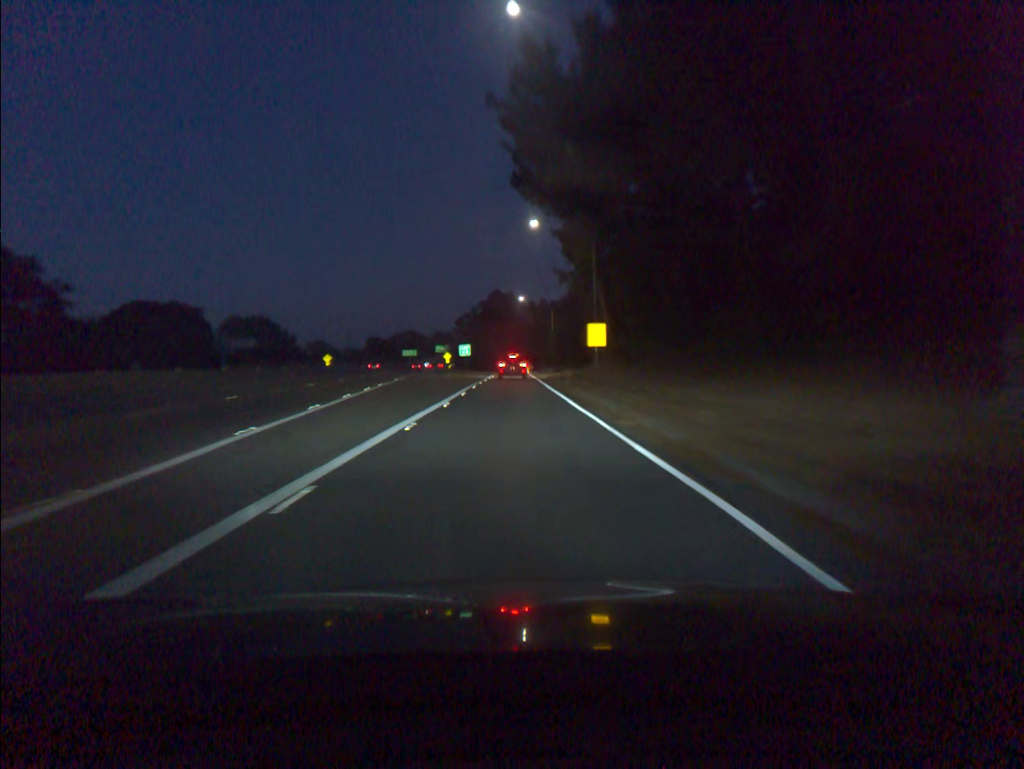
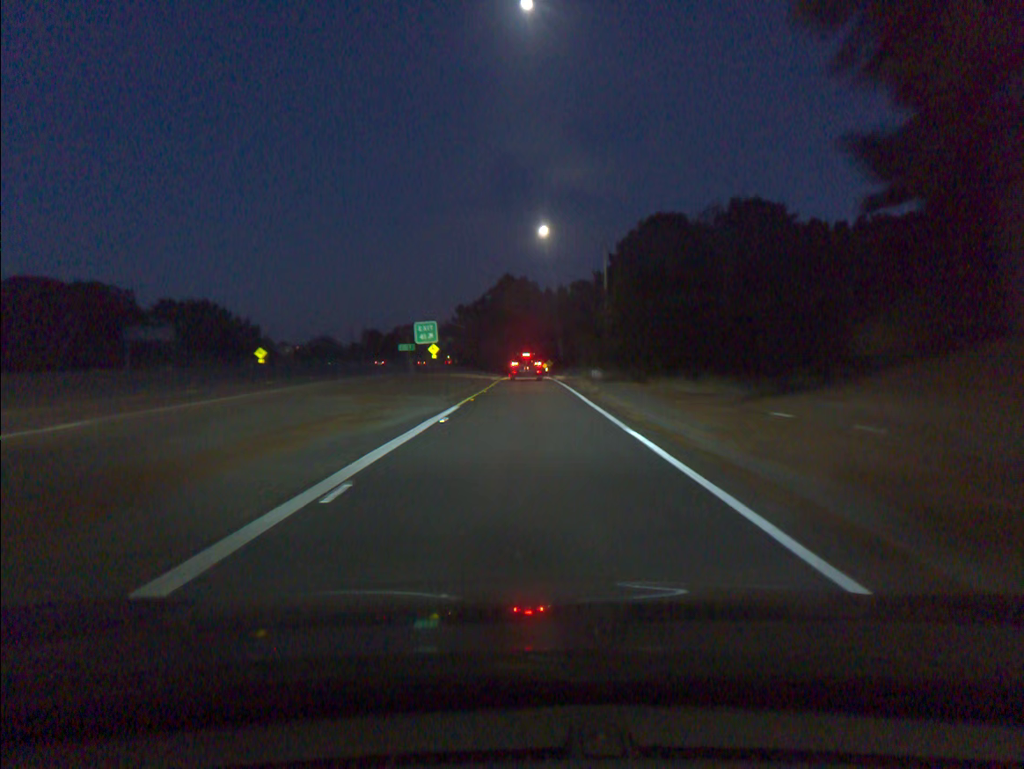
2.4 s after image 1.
(-0.5, +51.4) m; -1°
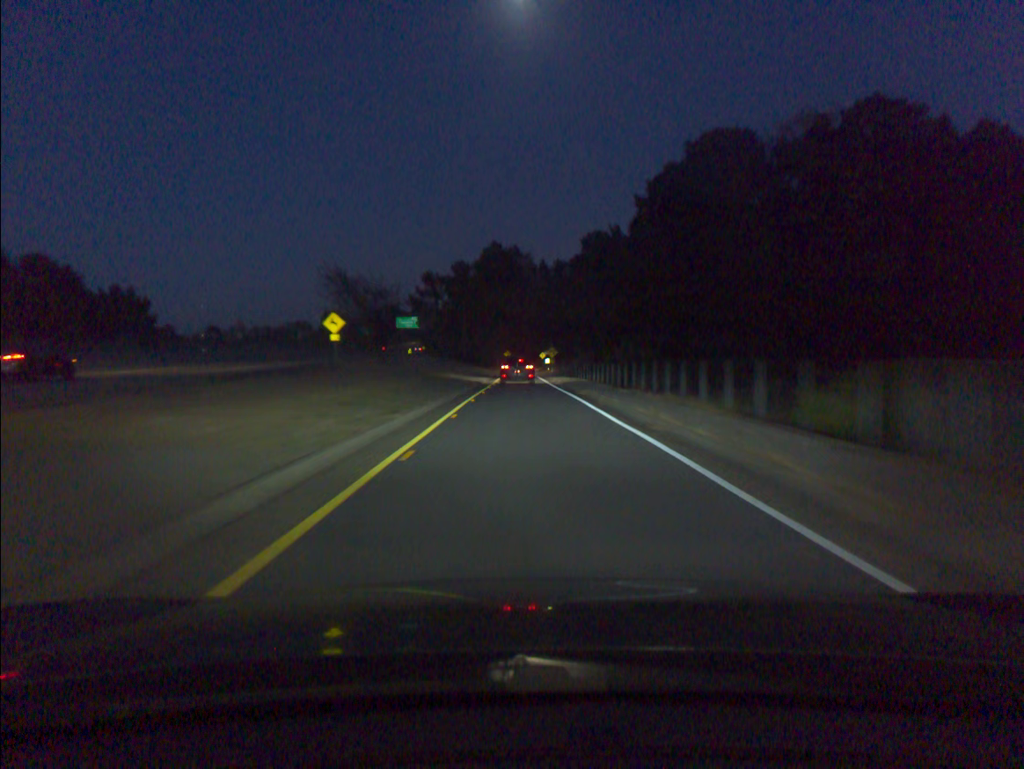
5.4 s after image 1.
(+0.5, +59.2) m; +1°
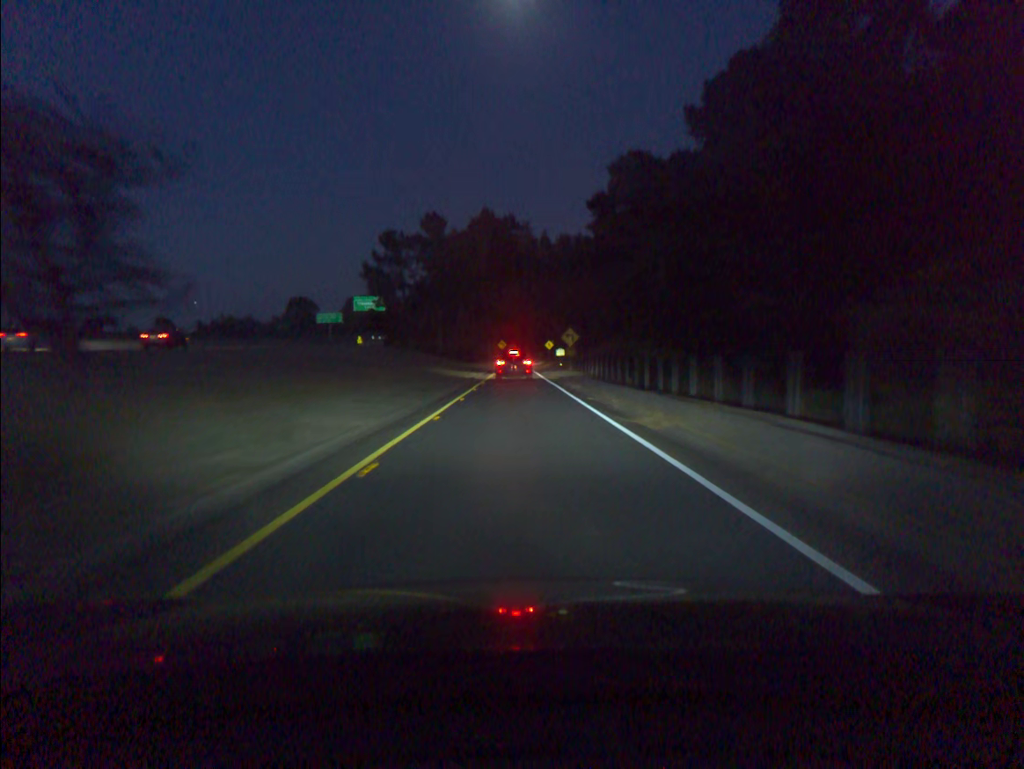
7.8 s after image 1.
(+0.2, +45.6) m; 0°
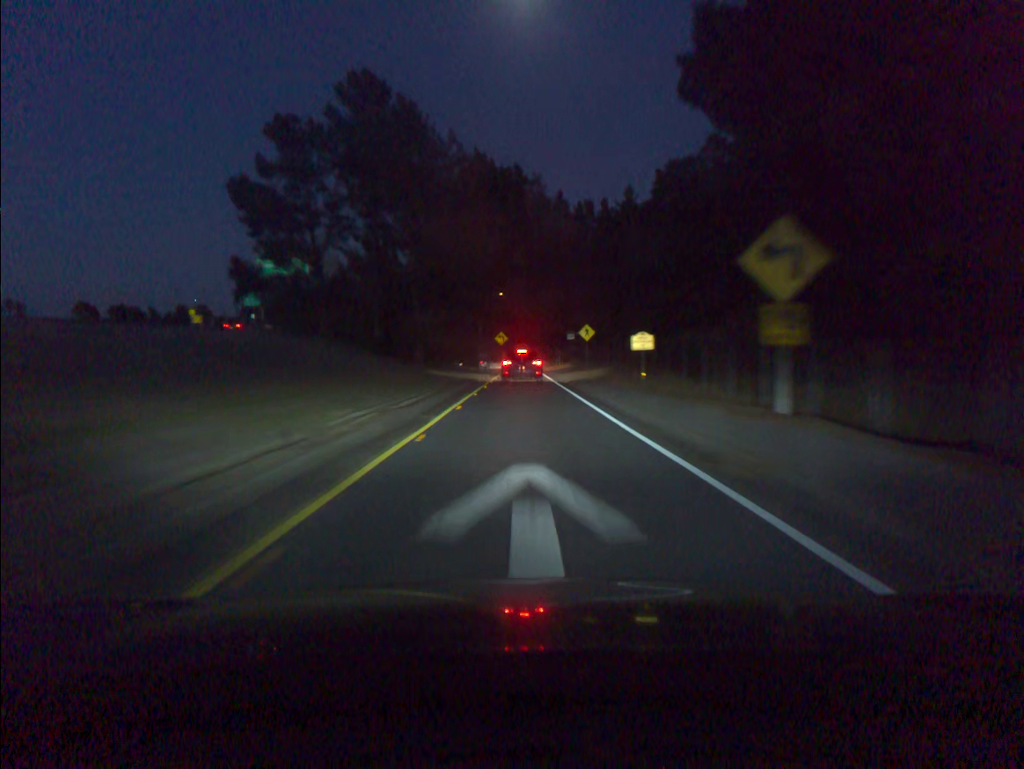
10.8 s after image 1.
(-0.3, +55.7) m; 0°
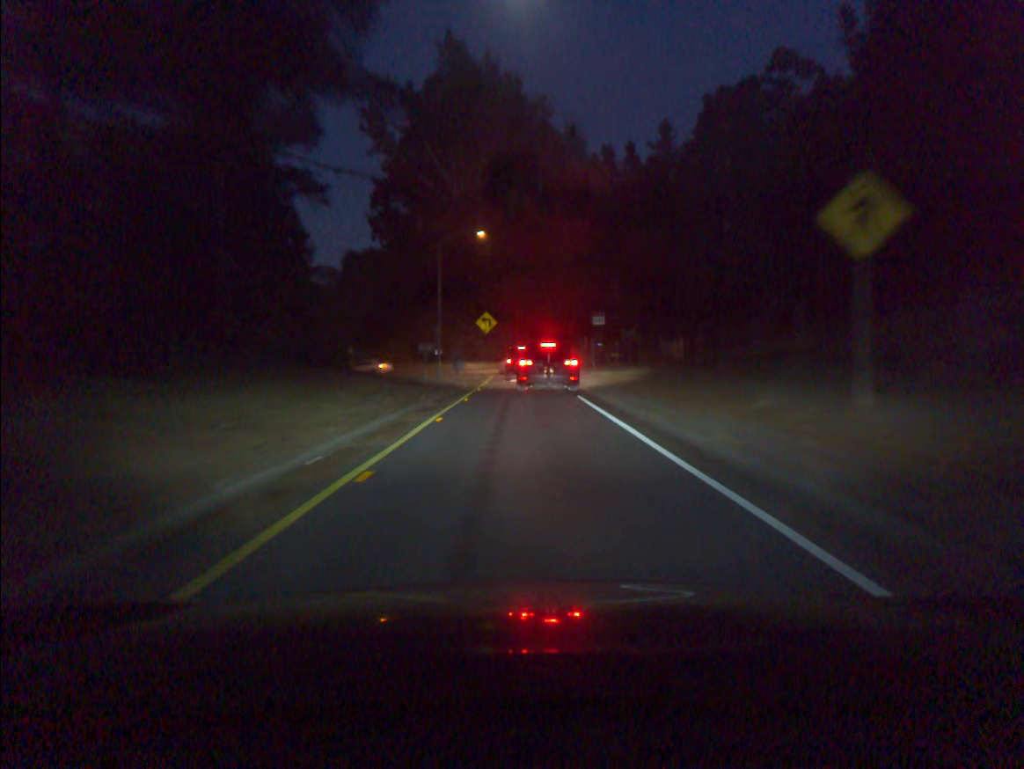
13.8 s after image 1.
(+0.1, +48.3) m; 0°
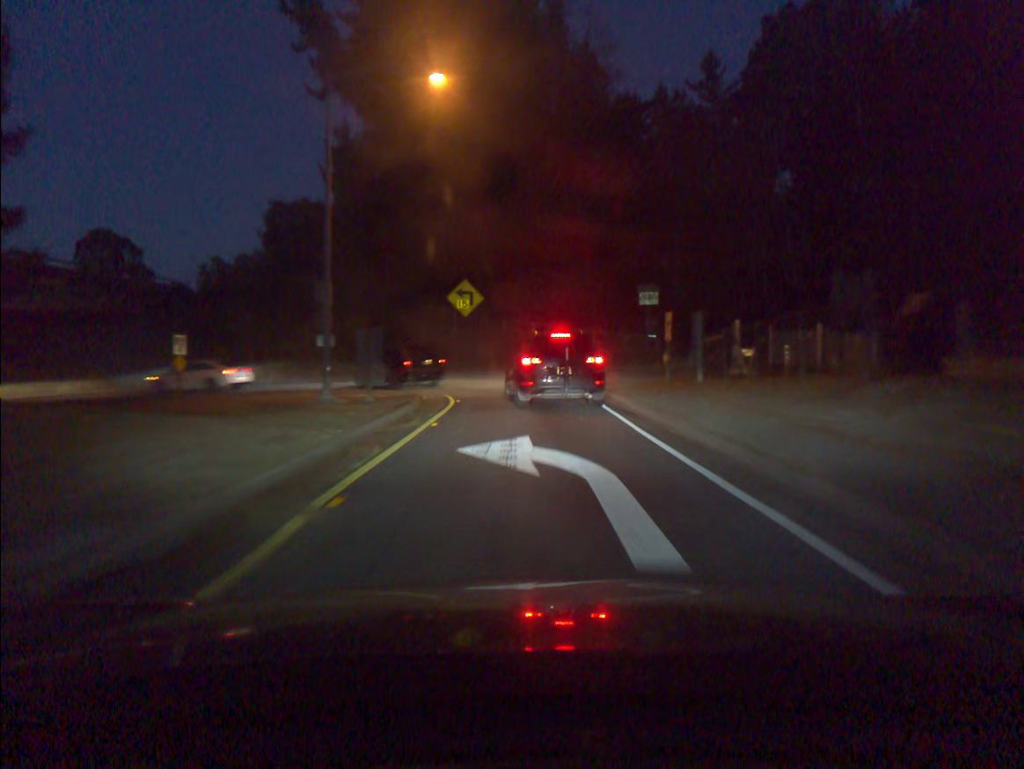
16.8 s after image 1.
(-0.1, +31.0) m; 0°
